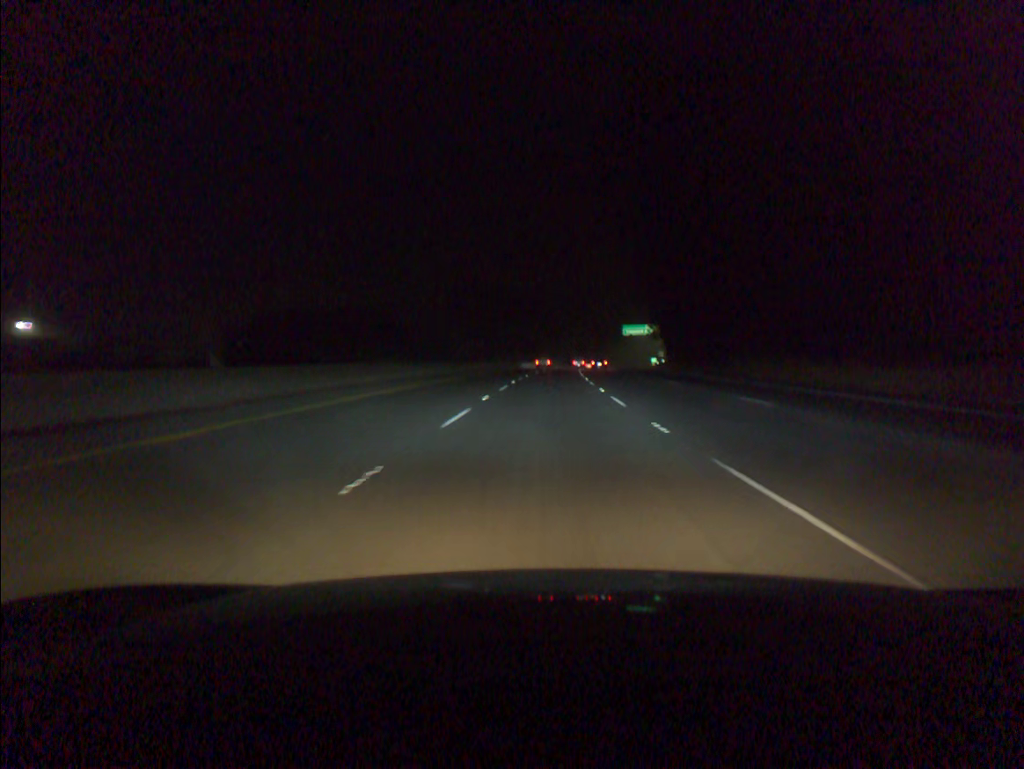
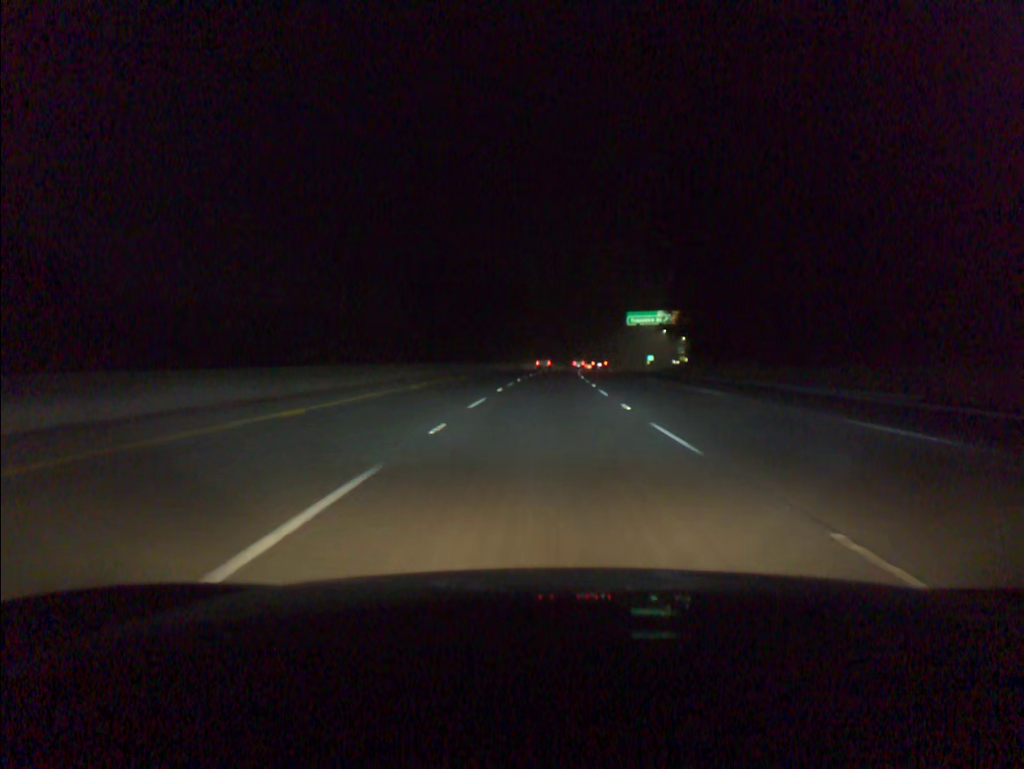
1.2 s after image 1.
(+0.5, +38.5) m; +1°
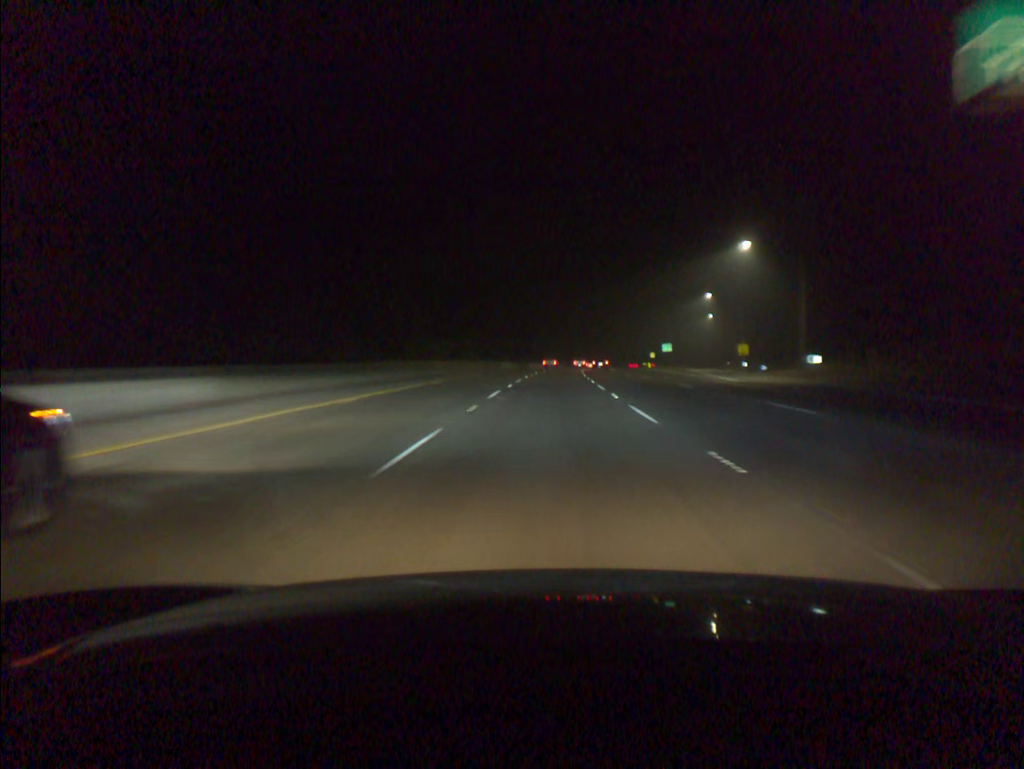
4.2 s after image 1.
(+3.0, +97.6) m; +4°
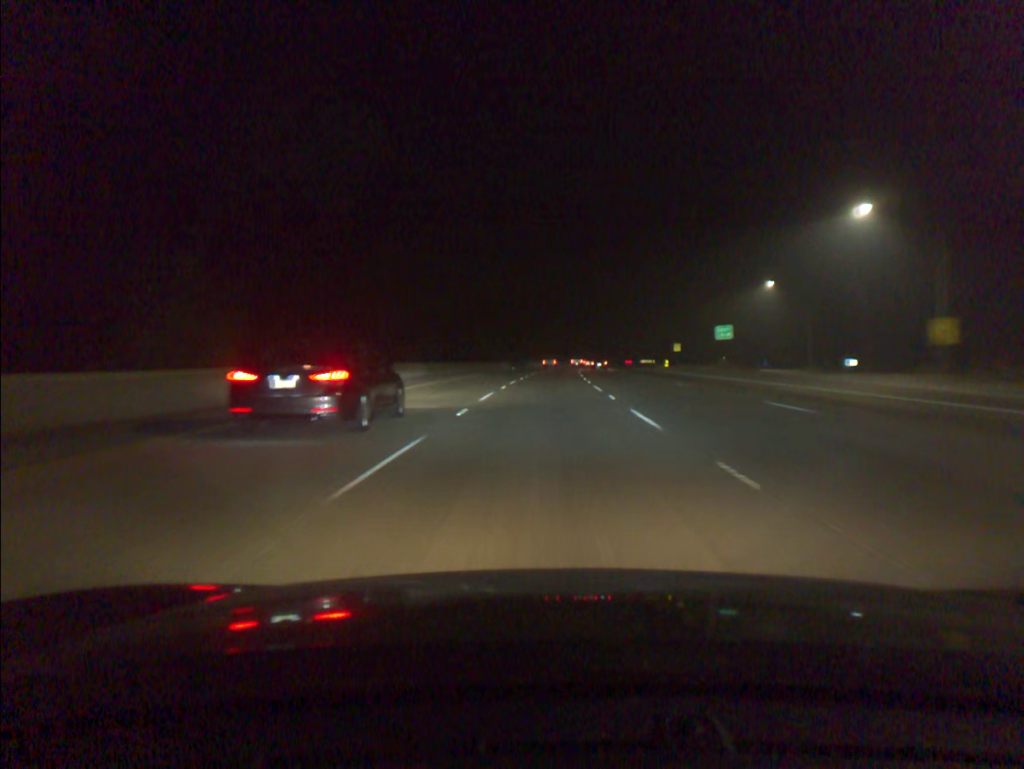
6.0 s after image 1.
(+1.4, +59.2) m; +2°
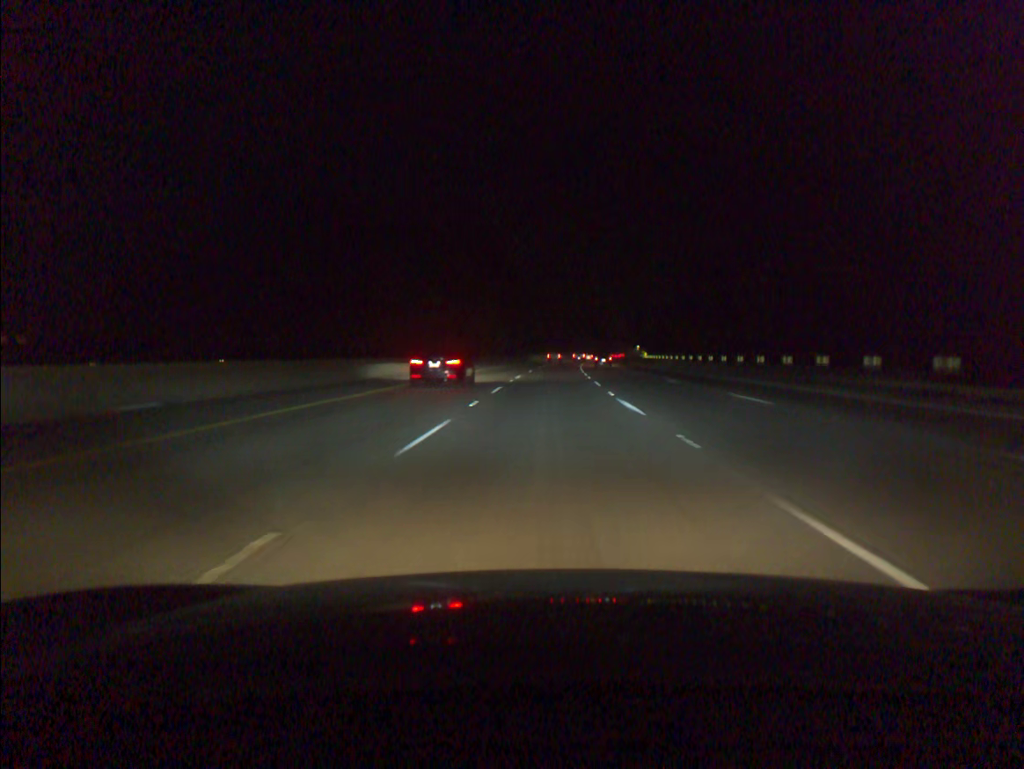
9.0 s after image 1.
(+3.1, +99.5) m; +4°
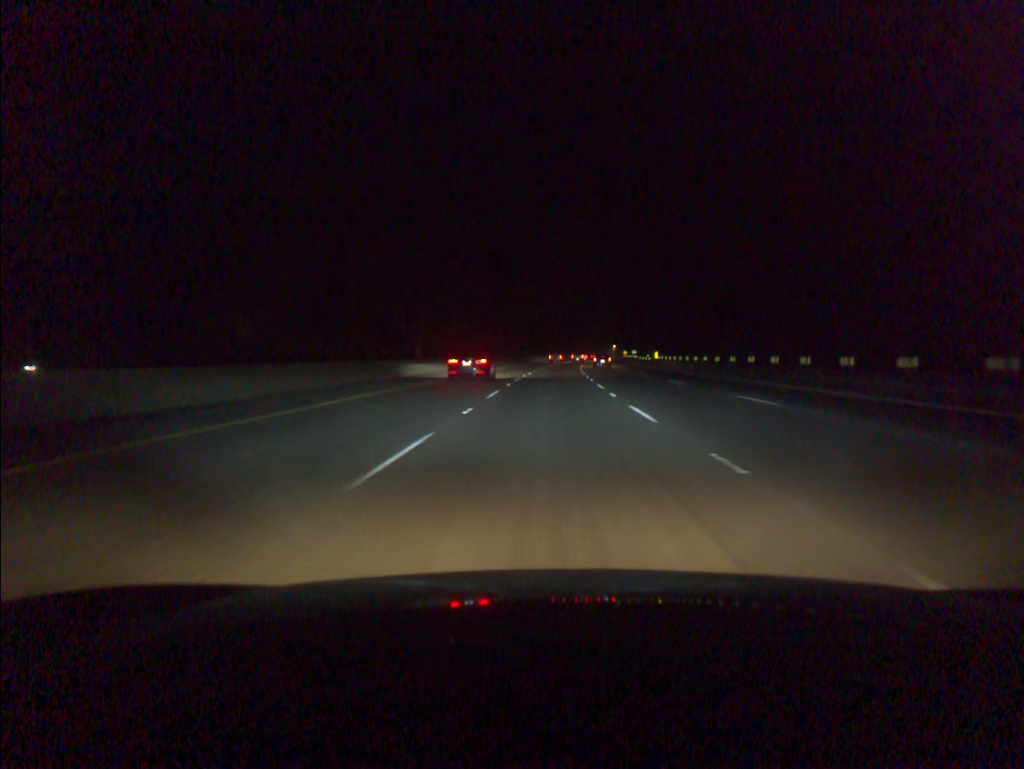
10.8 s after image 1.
(+1.3, +60.3) m; +2°
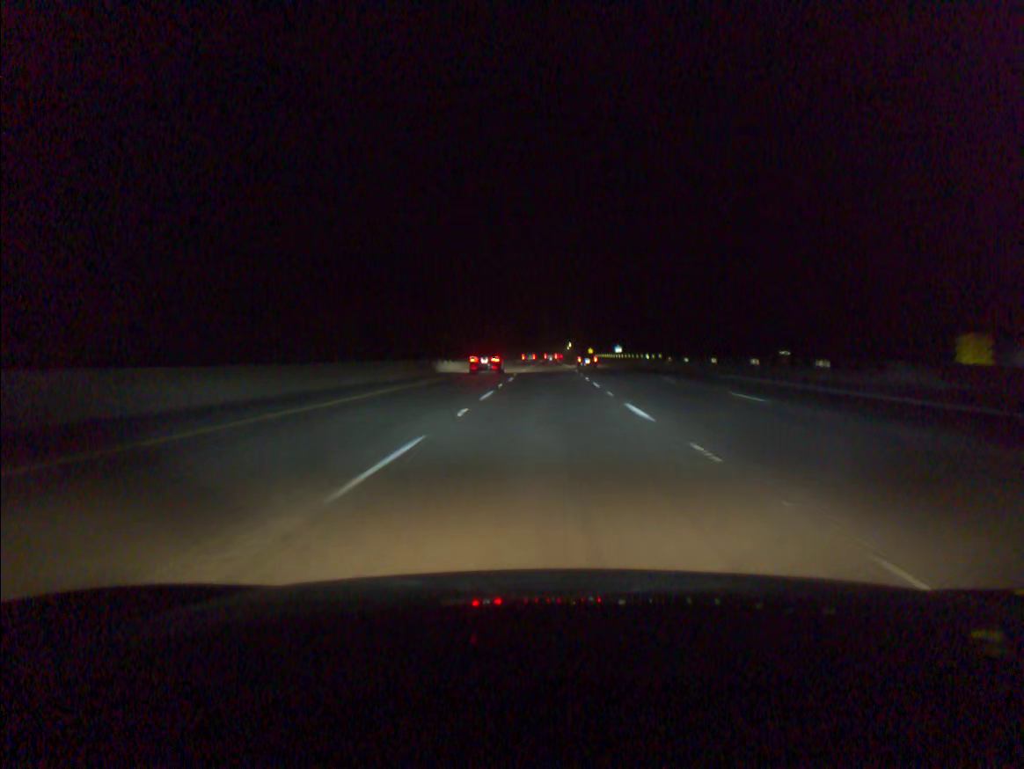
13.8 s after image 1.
(+3.6, +102.2) m; +4°
